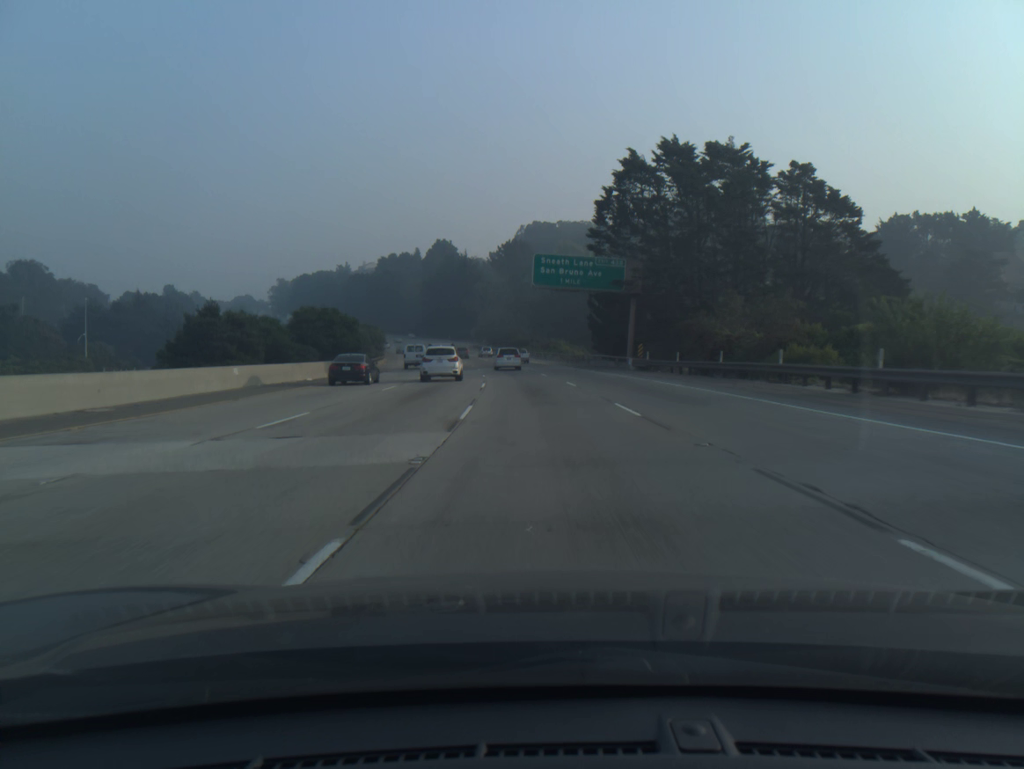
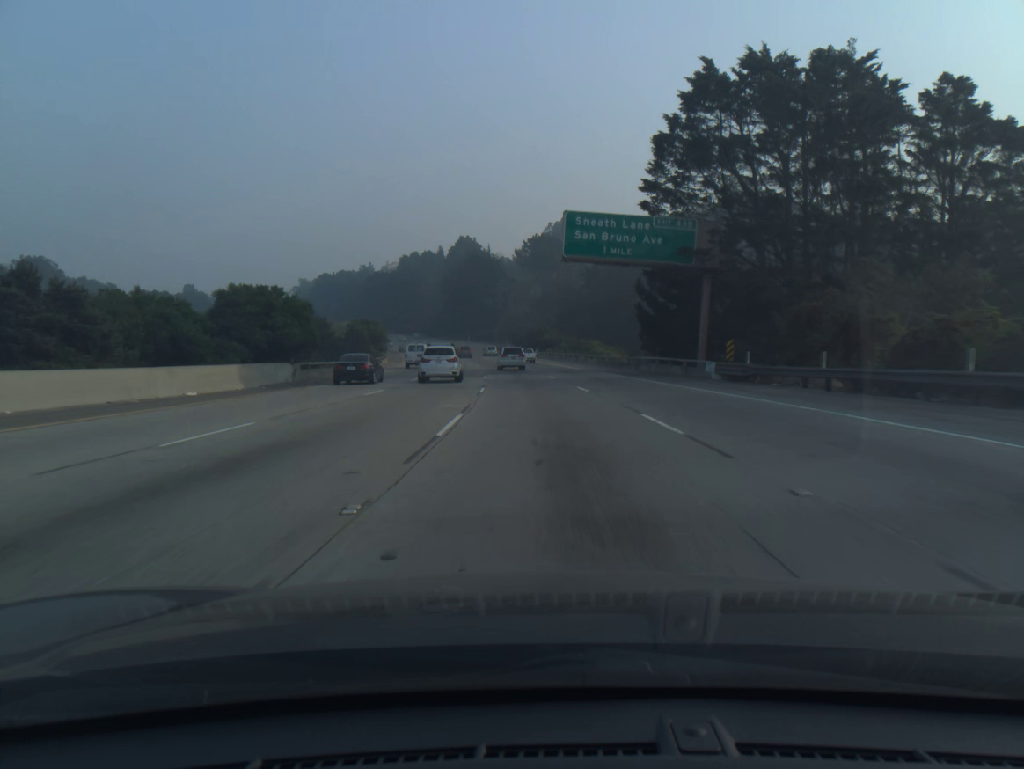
(-0.3, +18.6) m; -2°
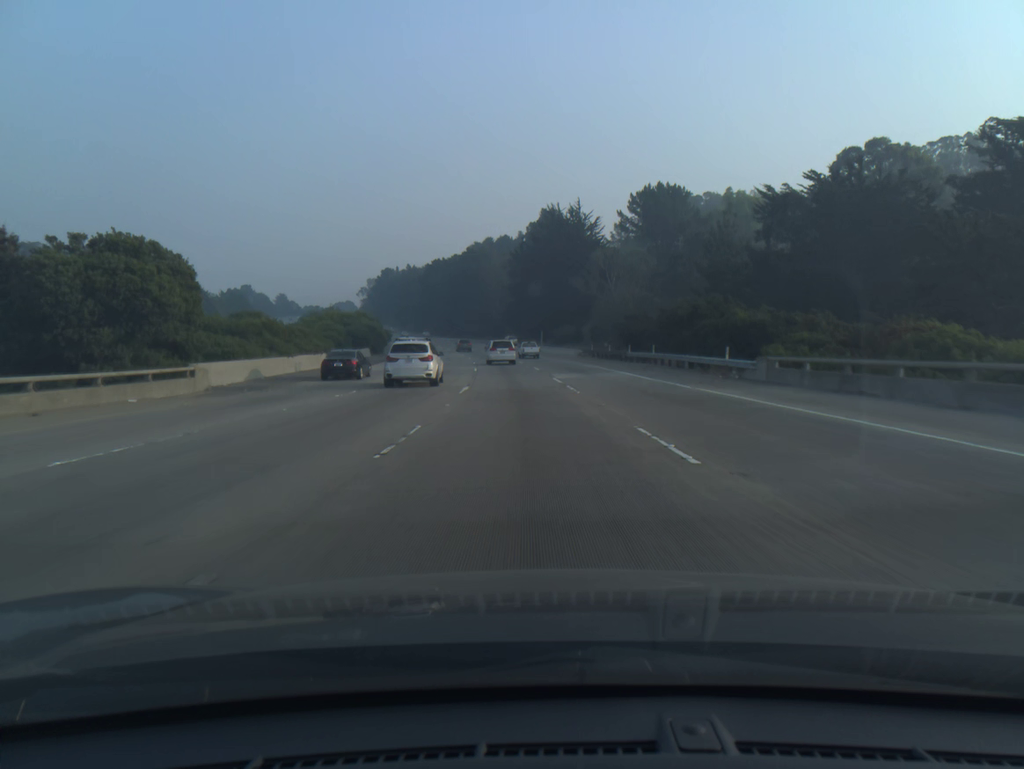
(-4.5, +75.6) m; -7°
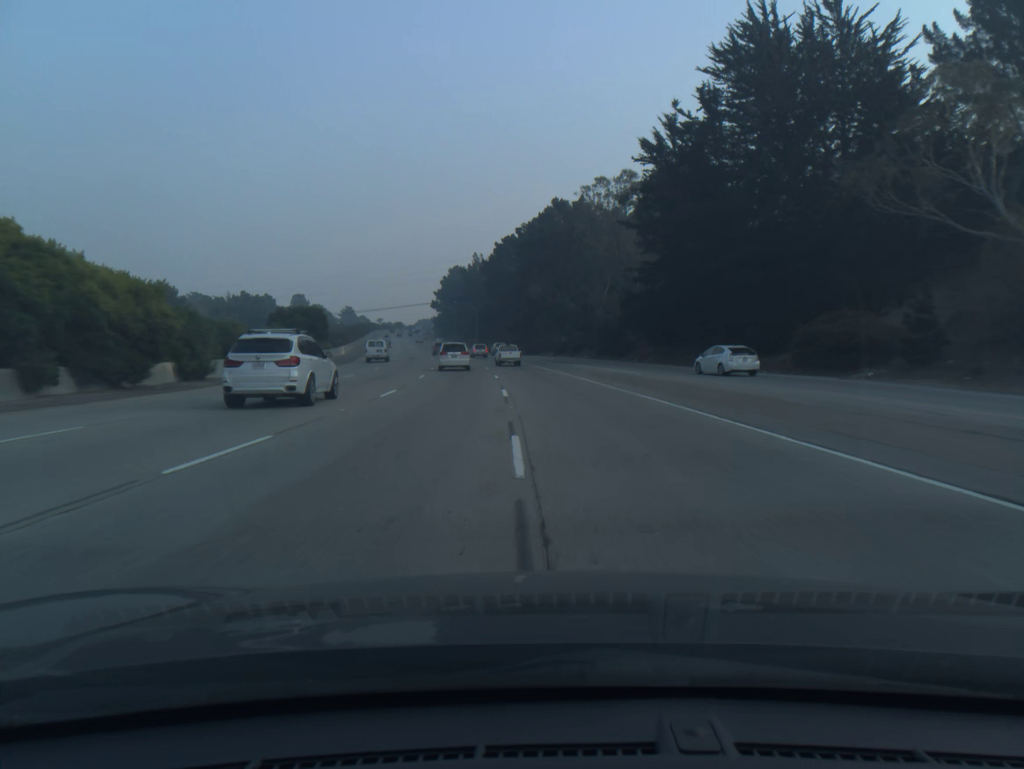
(-6.0, +95.1) m; -7°
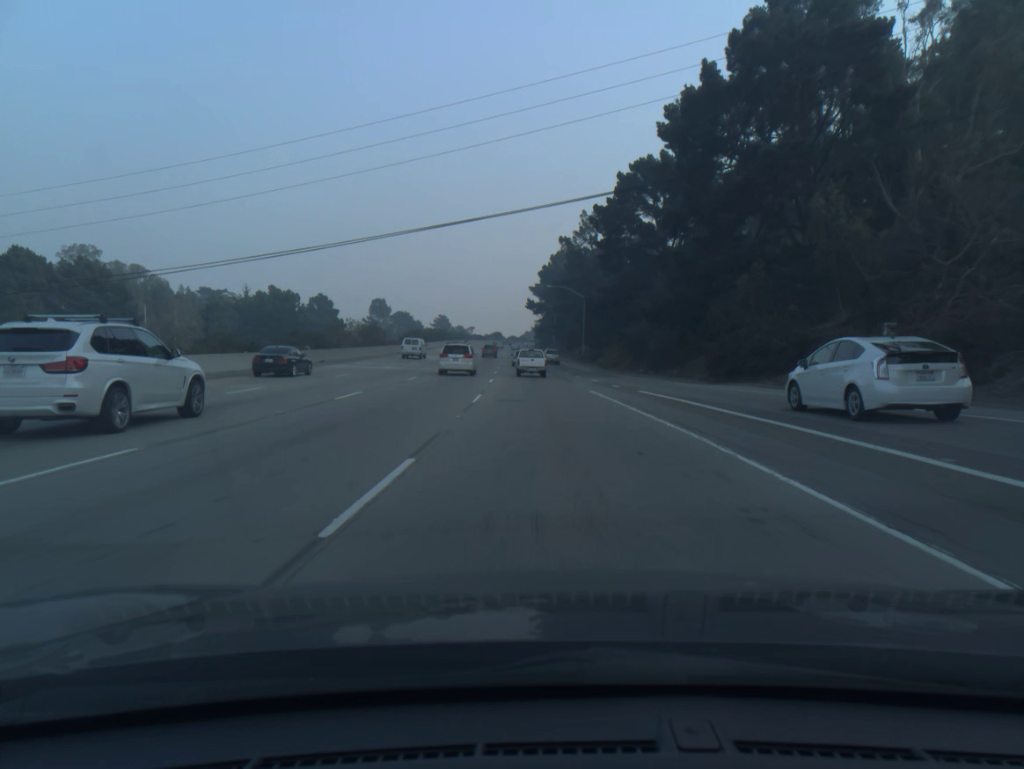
(-5.1, +75.1) m; -8°
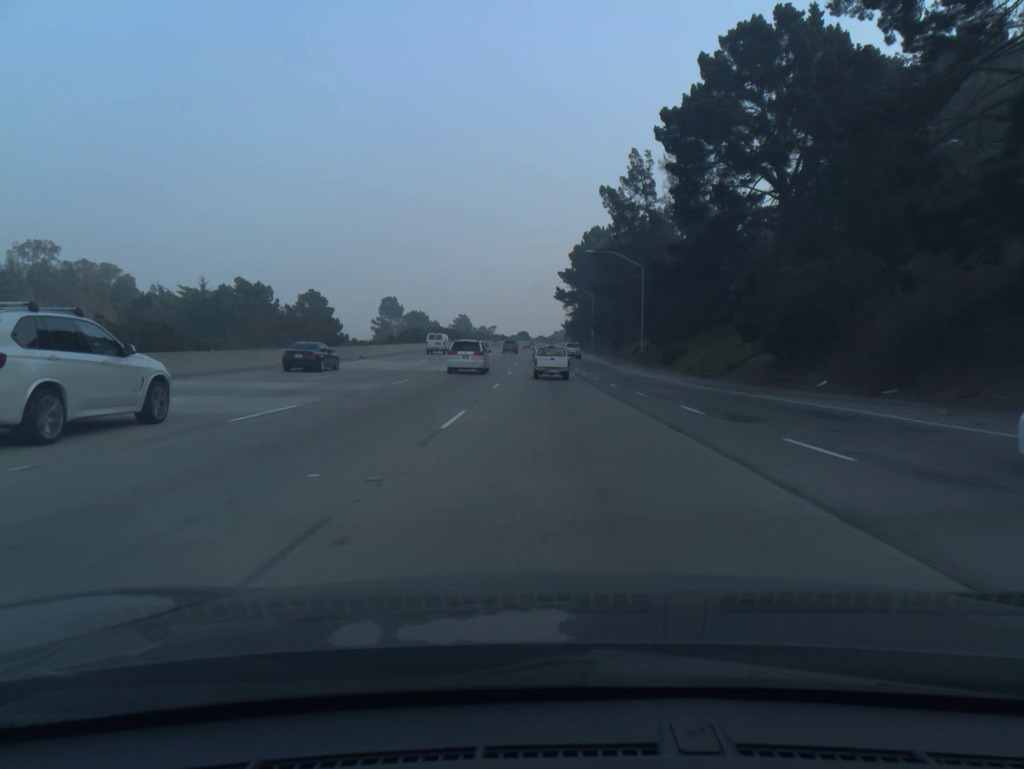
(-0.8, +36.7) m; -2°
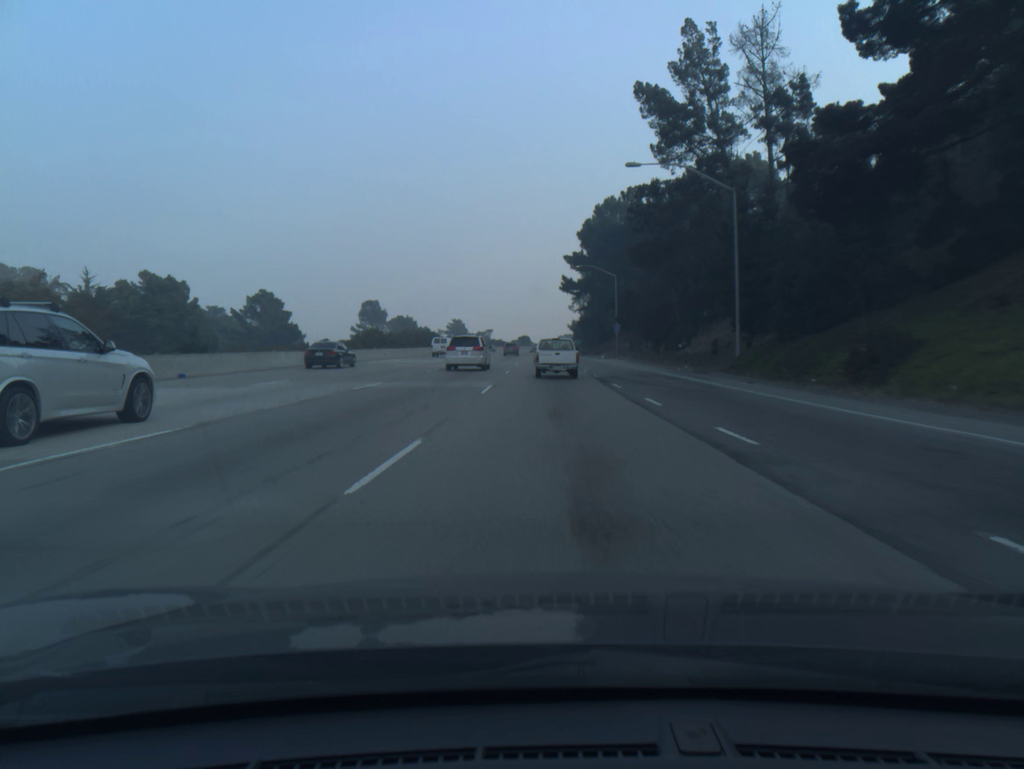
(-0.1, +35.2) m; 0°
